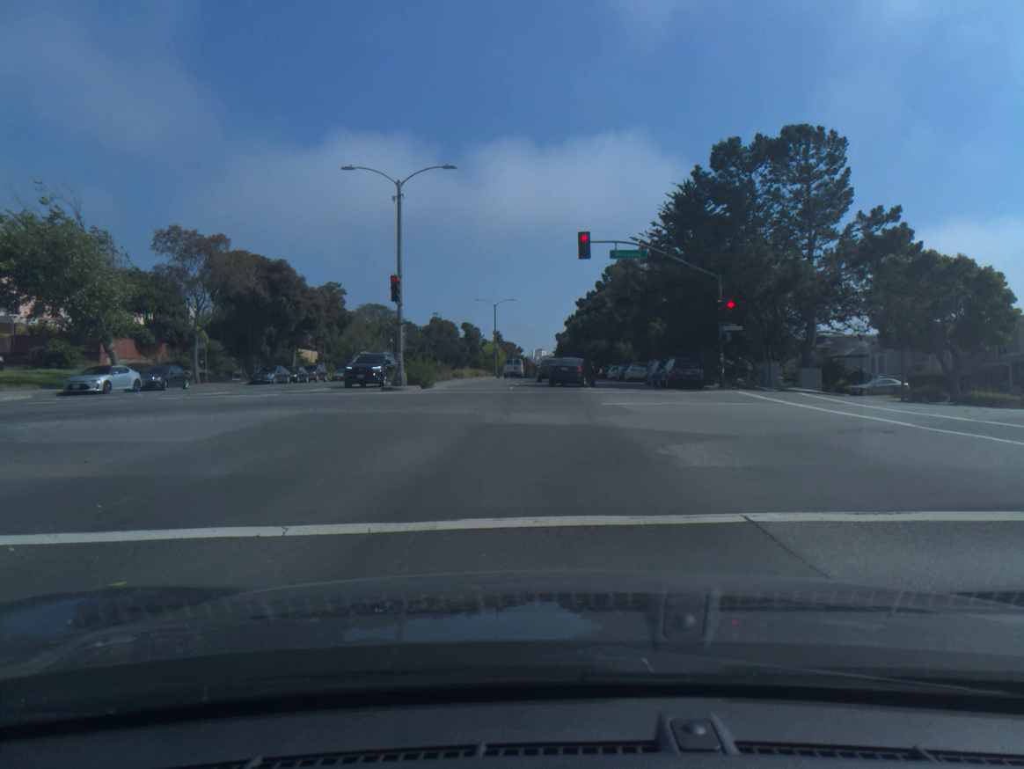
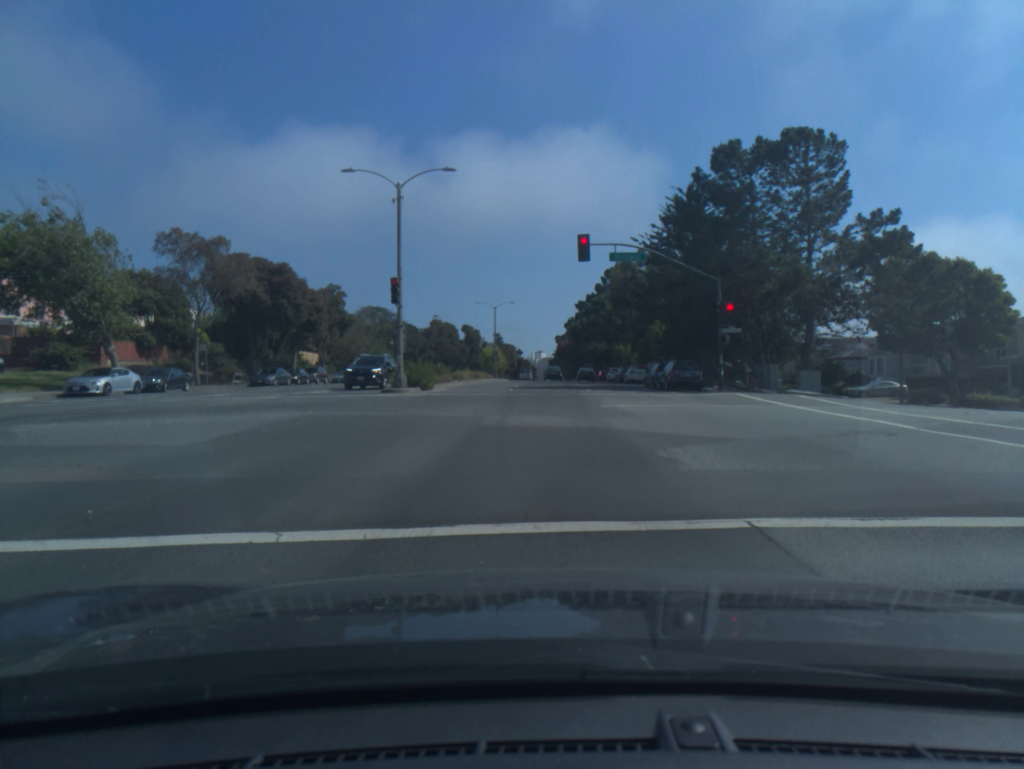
(0.0, +0.2) m; 0°
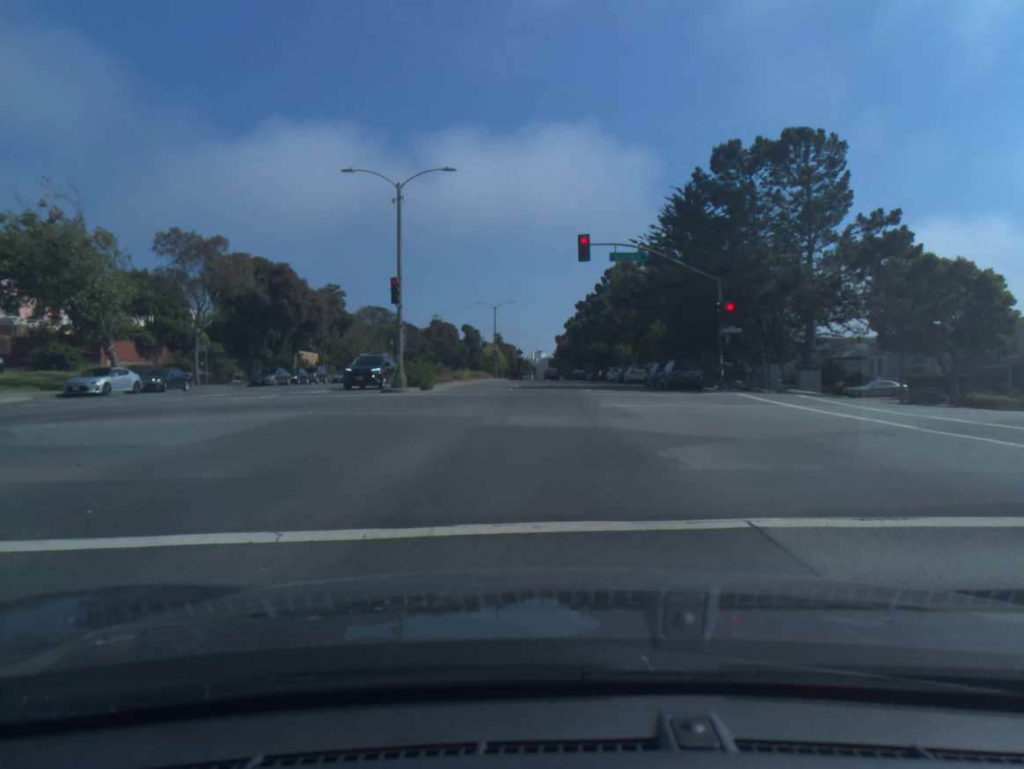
(0.0, 0.0) m; 0°
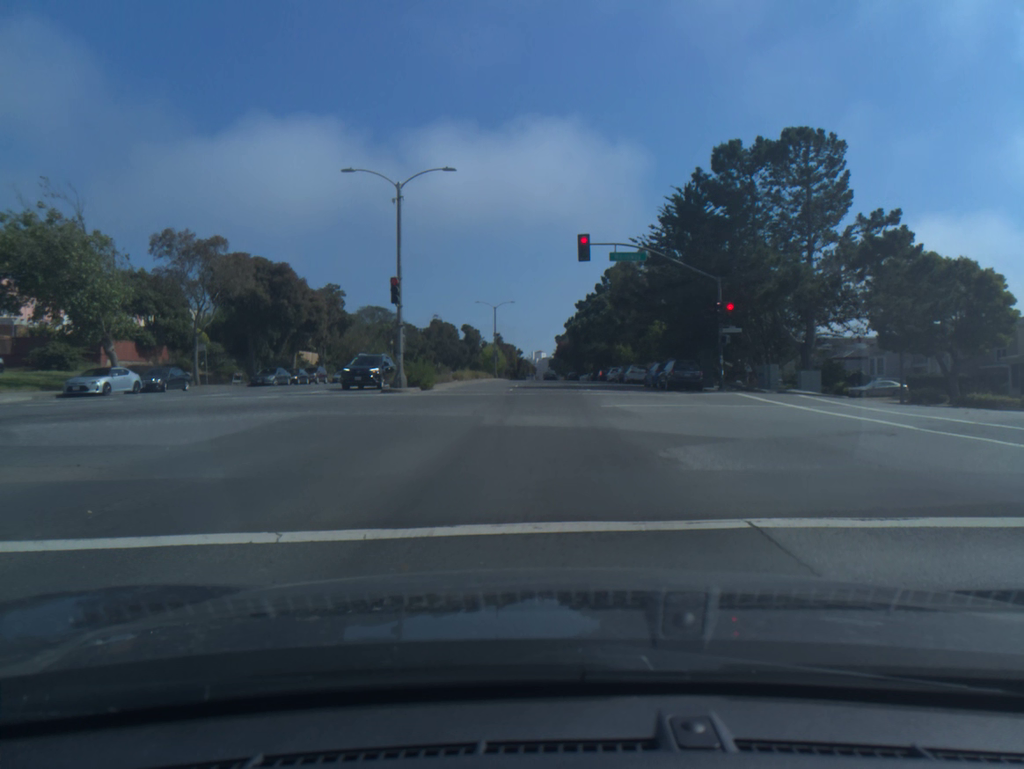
(0.0, 0.0) m; 0°
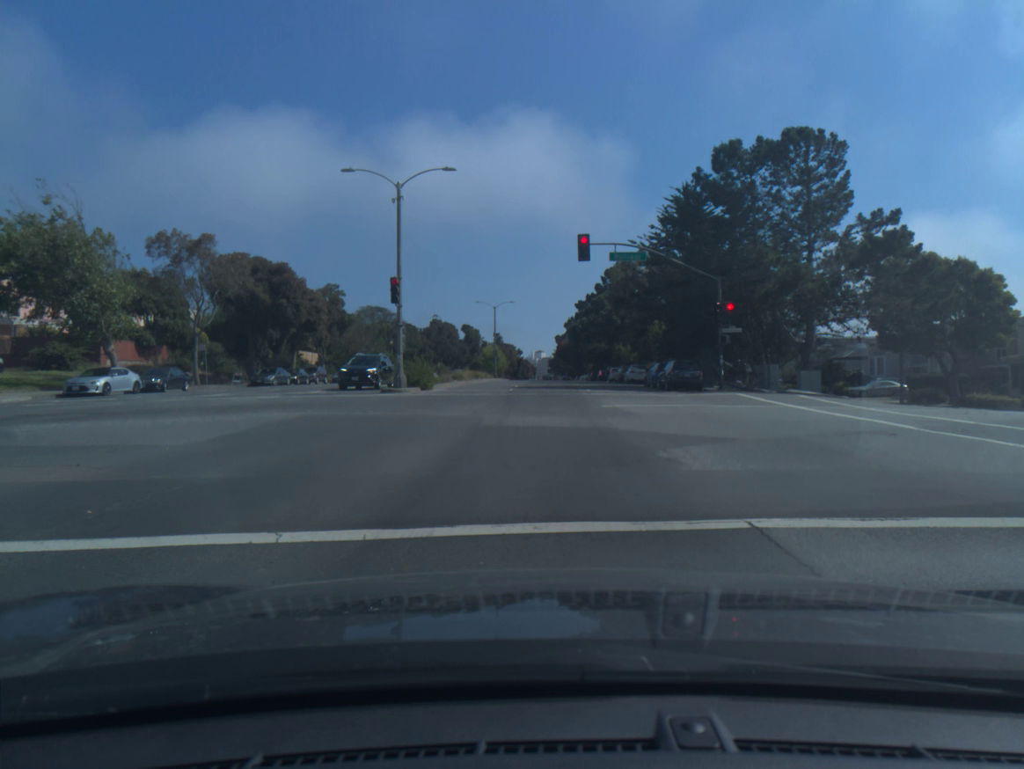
(0.0, 0.0) m; 0°
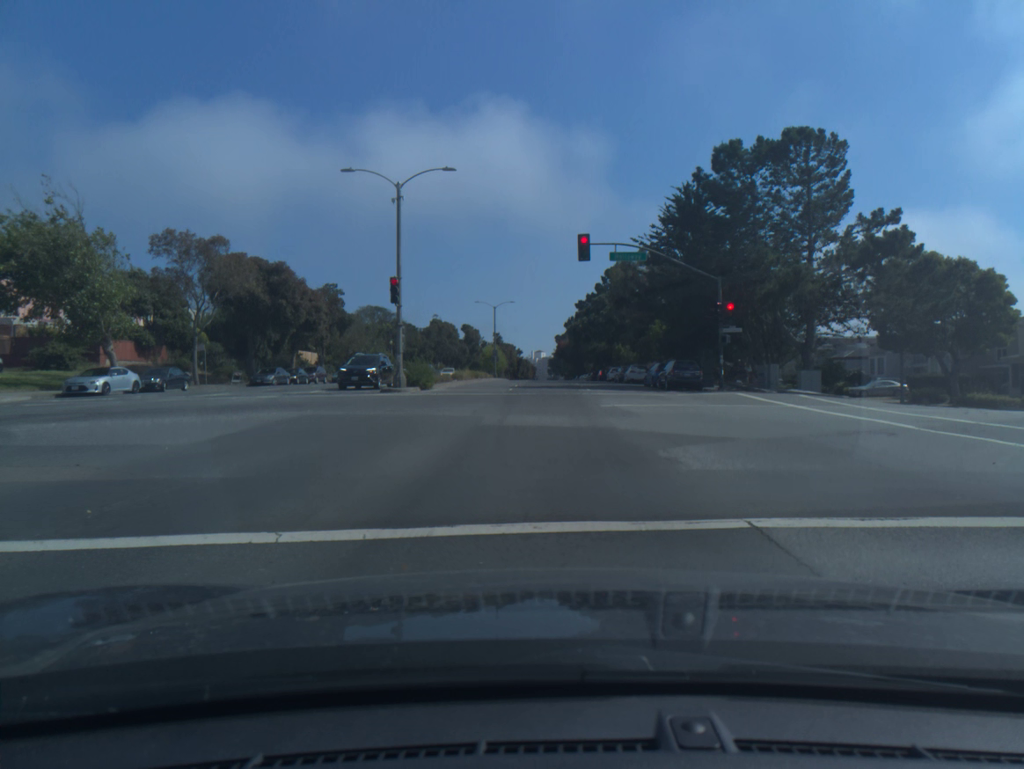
(0.0, 0.0) m; 0°
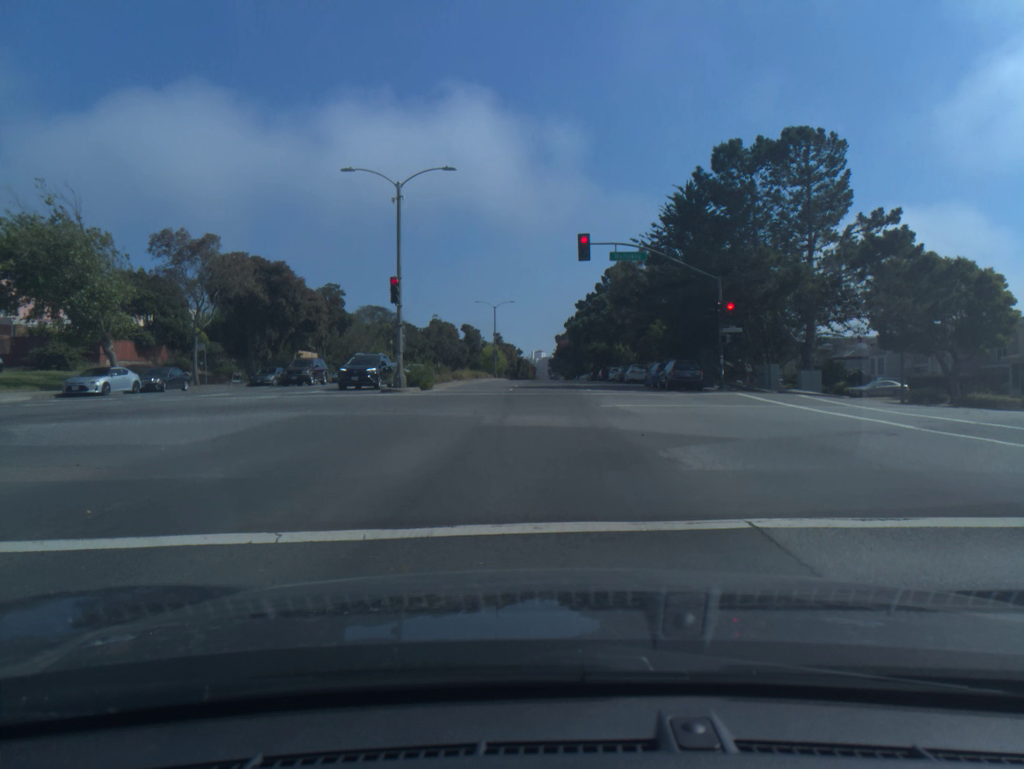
(0.0, 0.0) m; 0°
